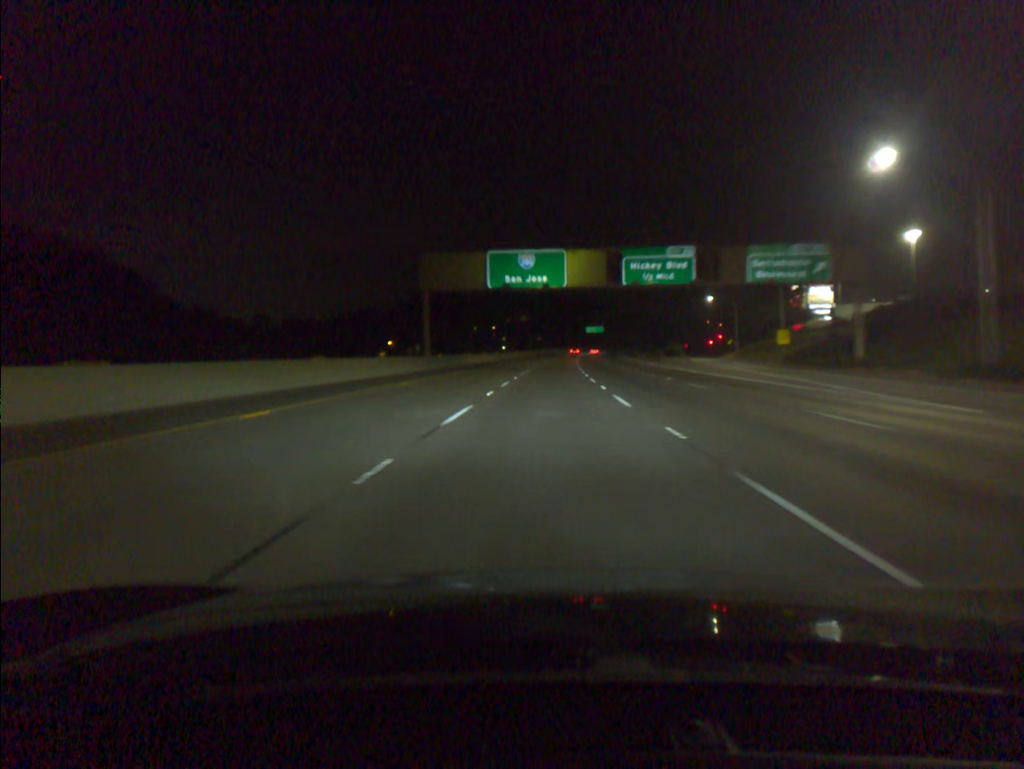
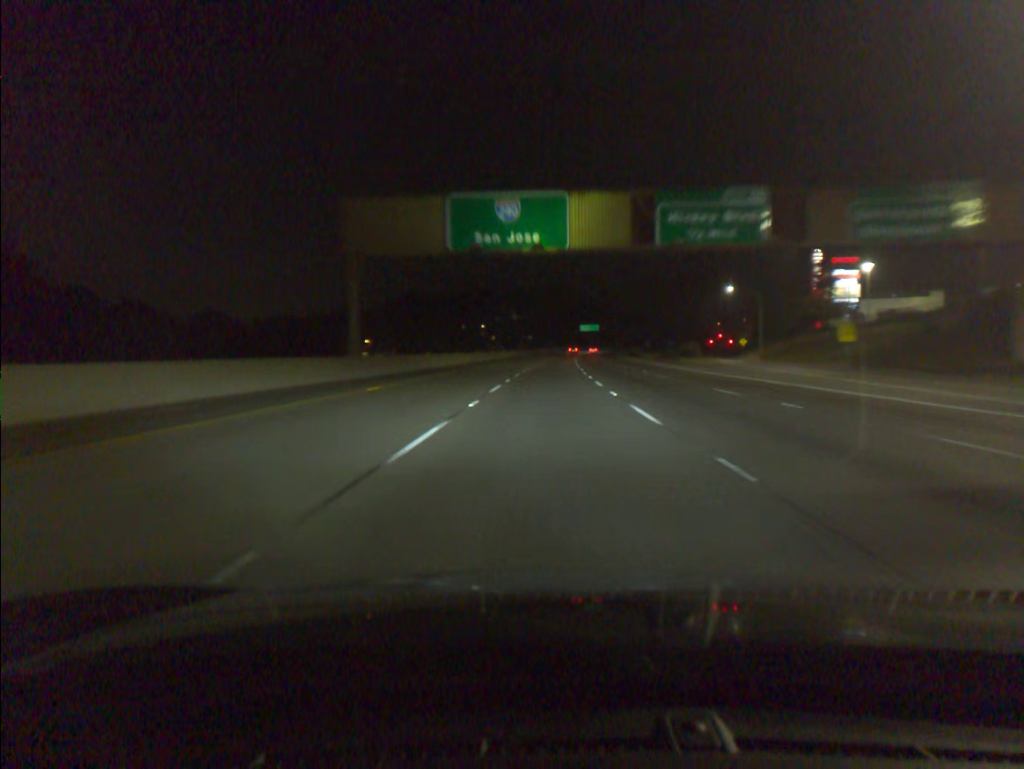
(+0.1, +19.4) m; +1°
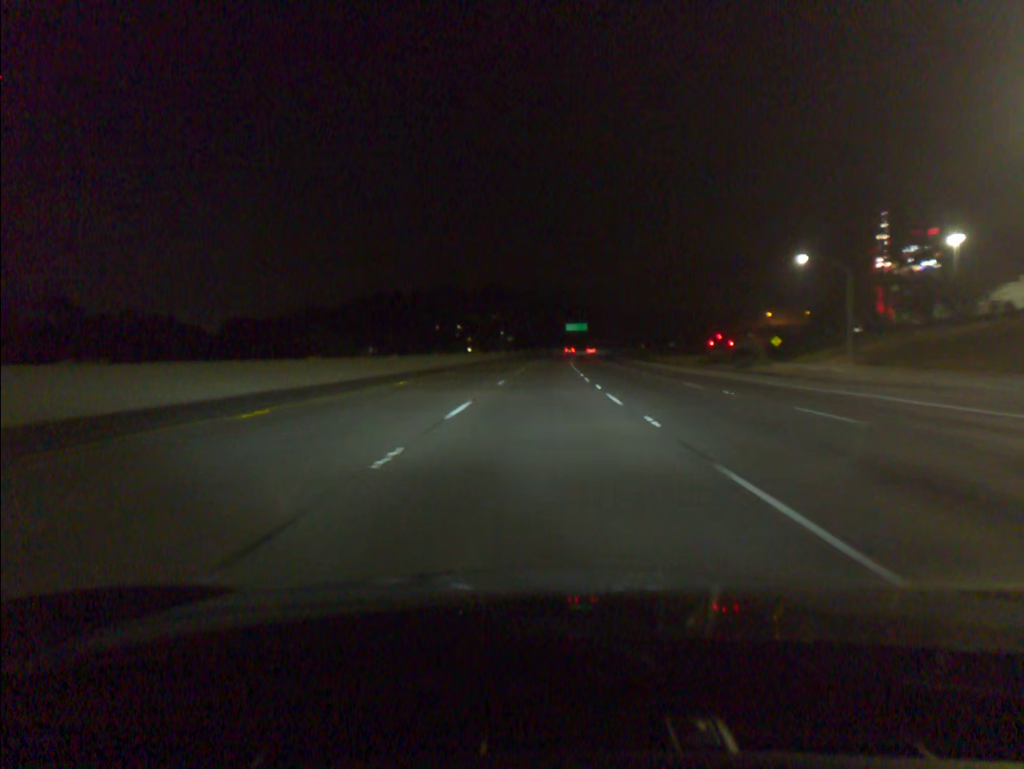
(+0.5, +38.7) m; +1°
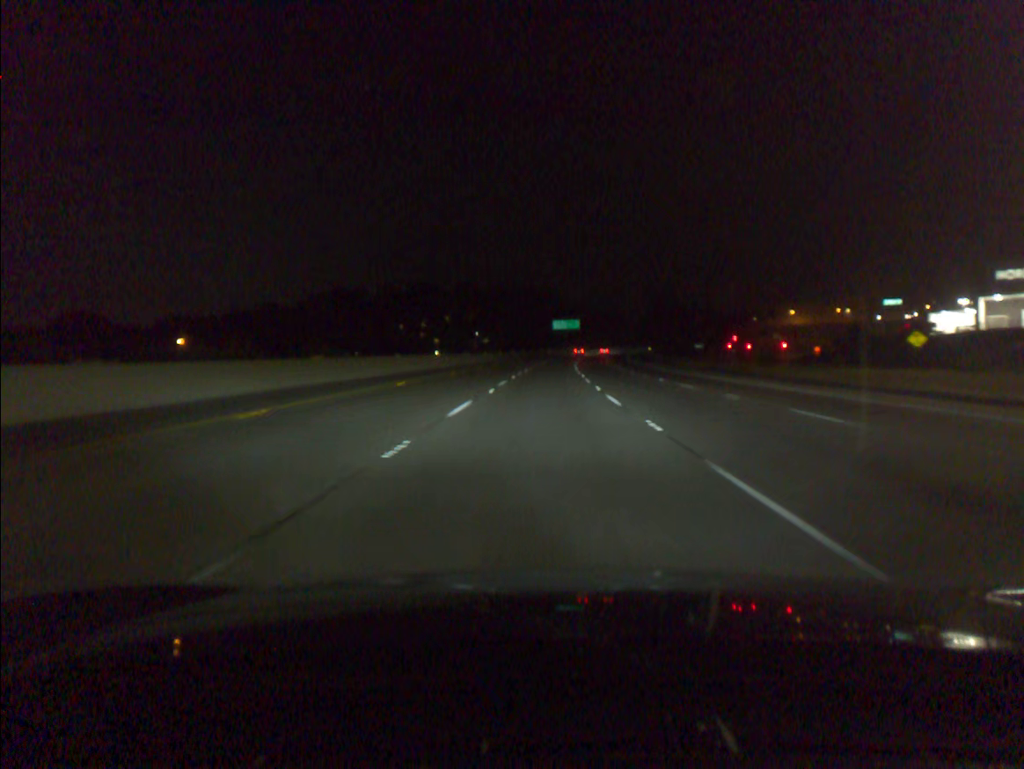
(+0.6, +58.1) m; +1°
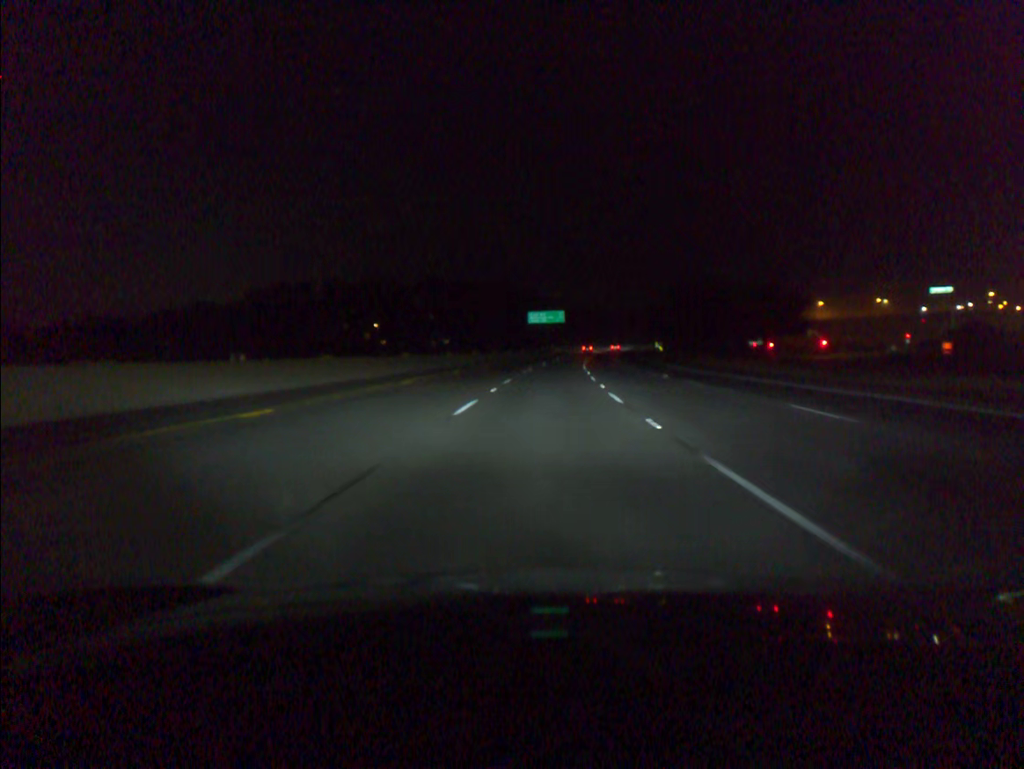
(+0.8, +58.3) m; +2°
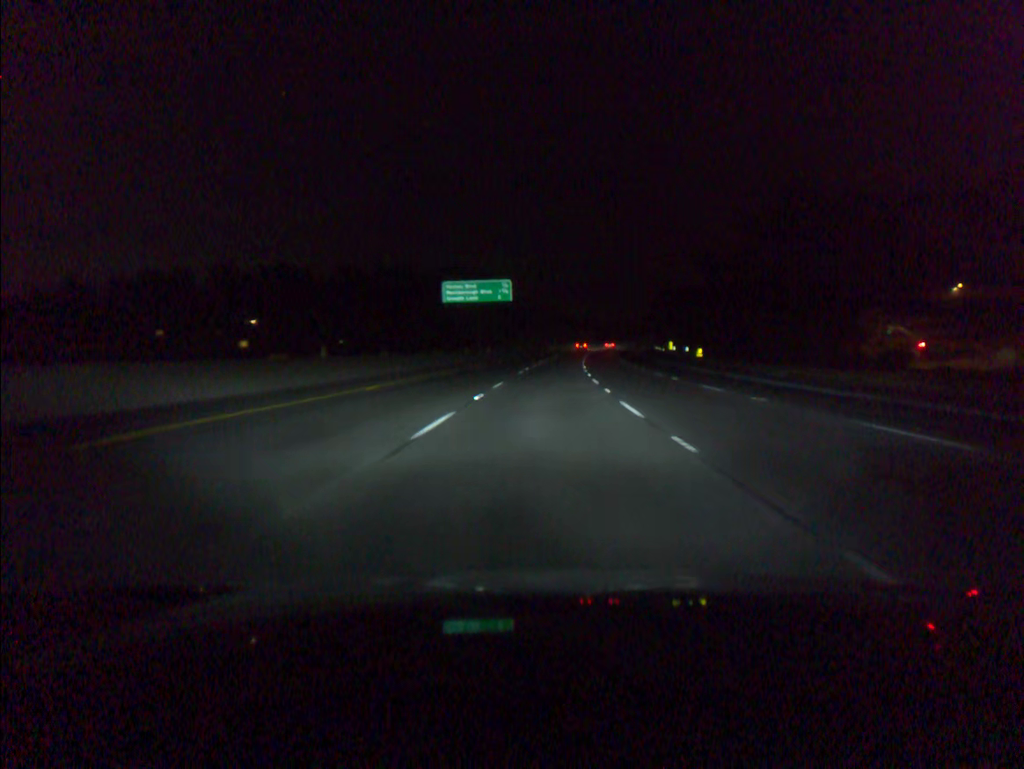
(+2.5, +77.6) m; +4°
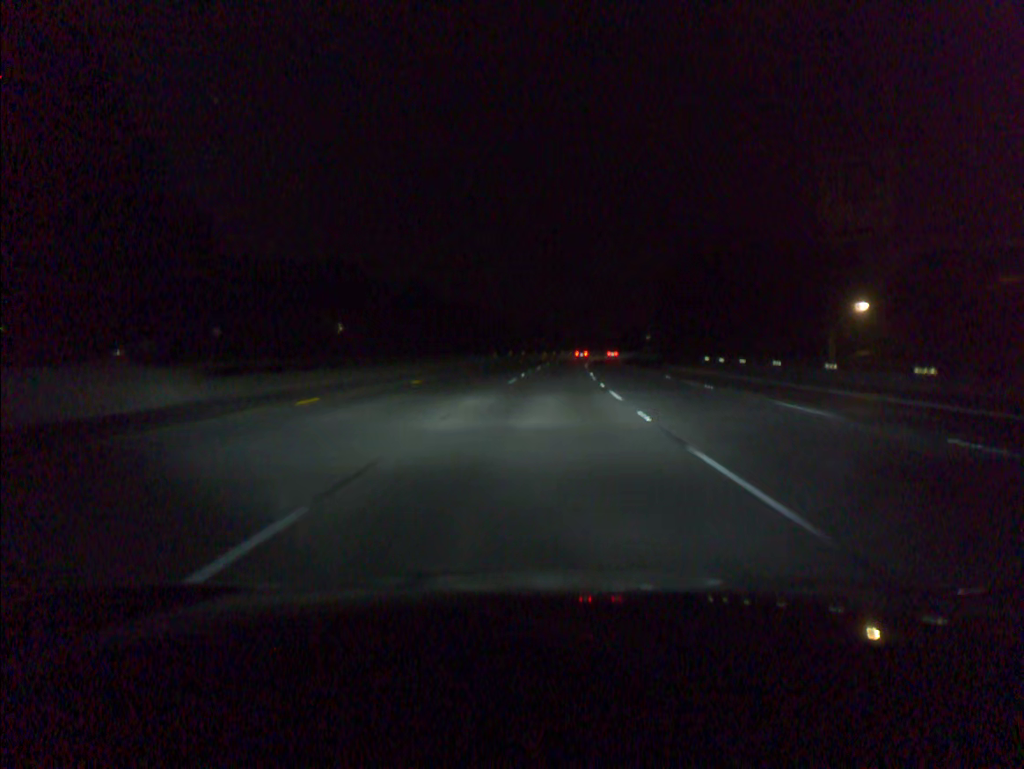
(+3.6, +97.1) m; +4°
